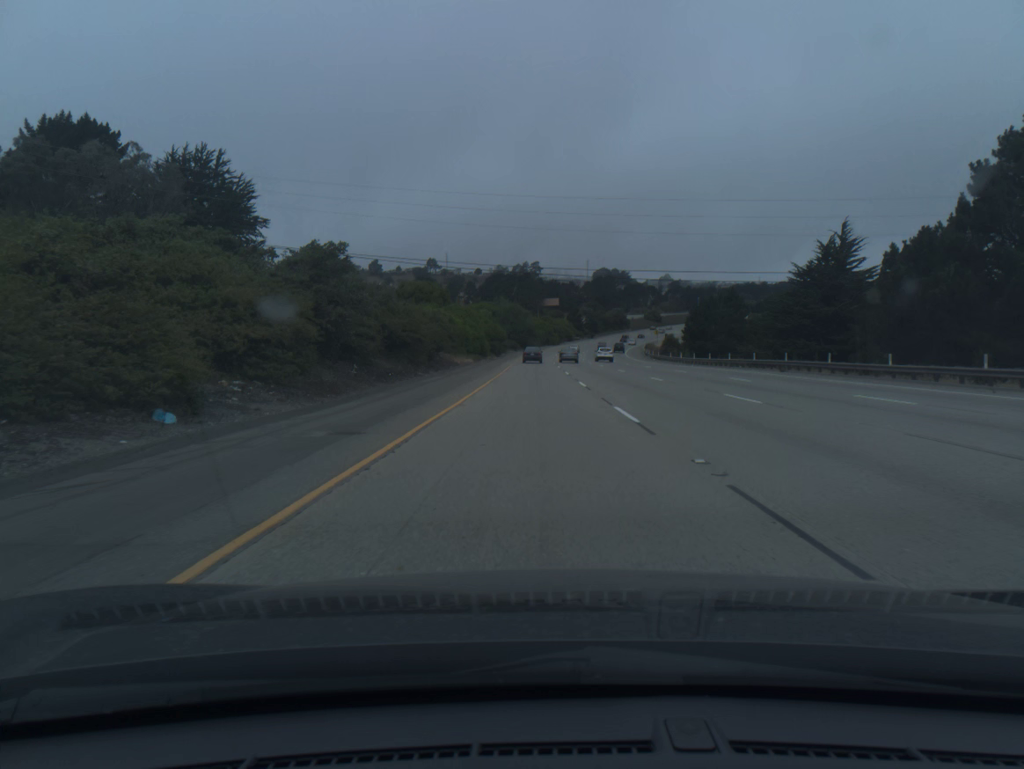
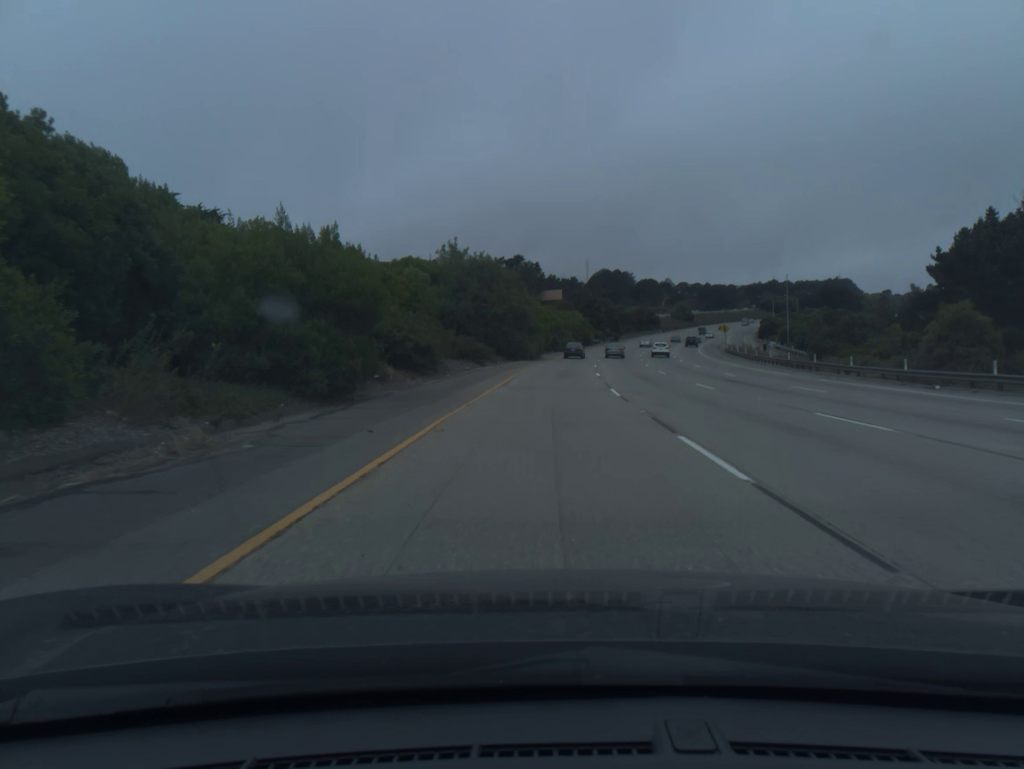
(-0.4, +79.5) m; 0°
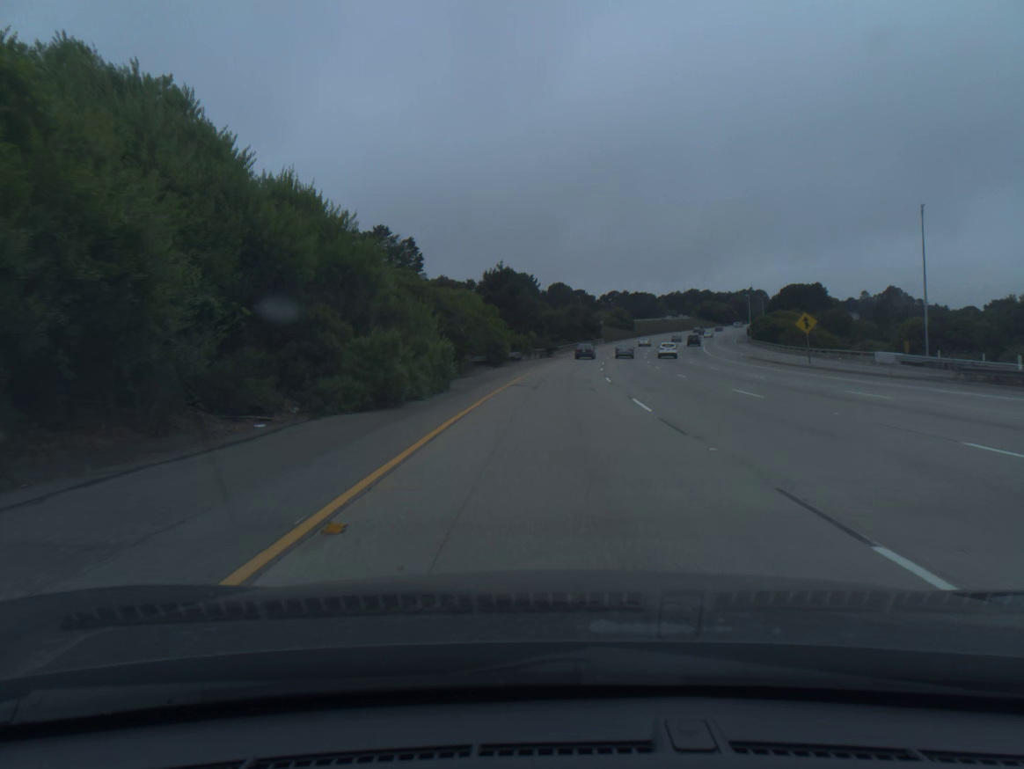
(+4.4, +79.0) m; +7°
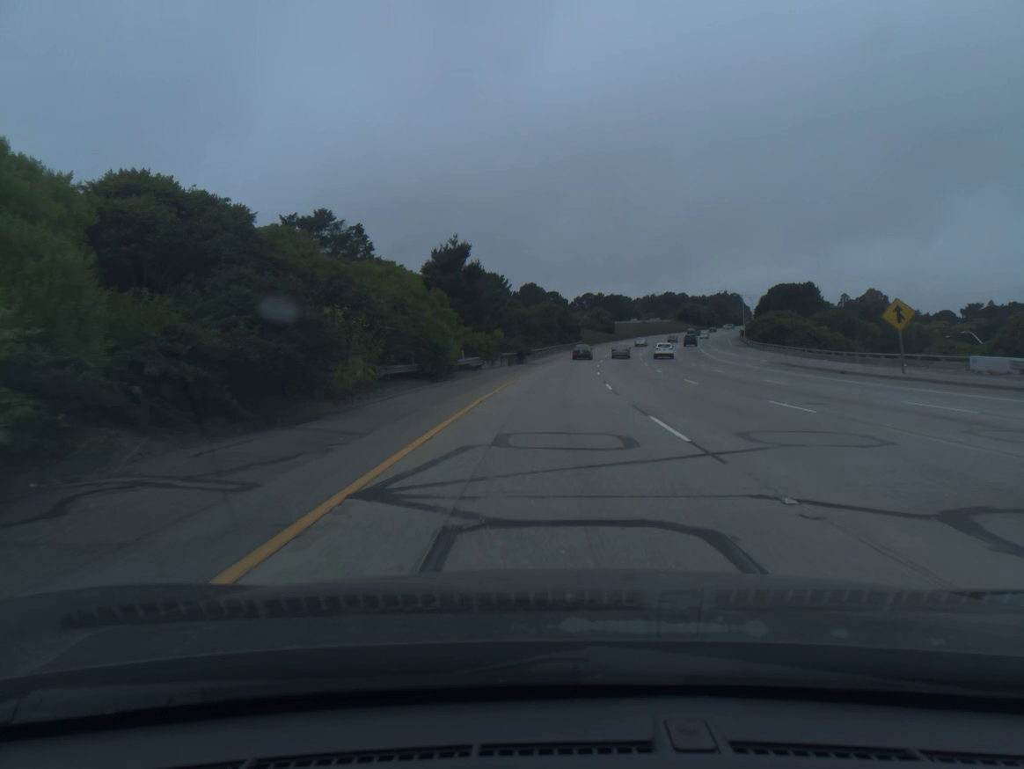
(+0.4, +19.7) m; +2°
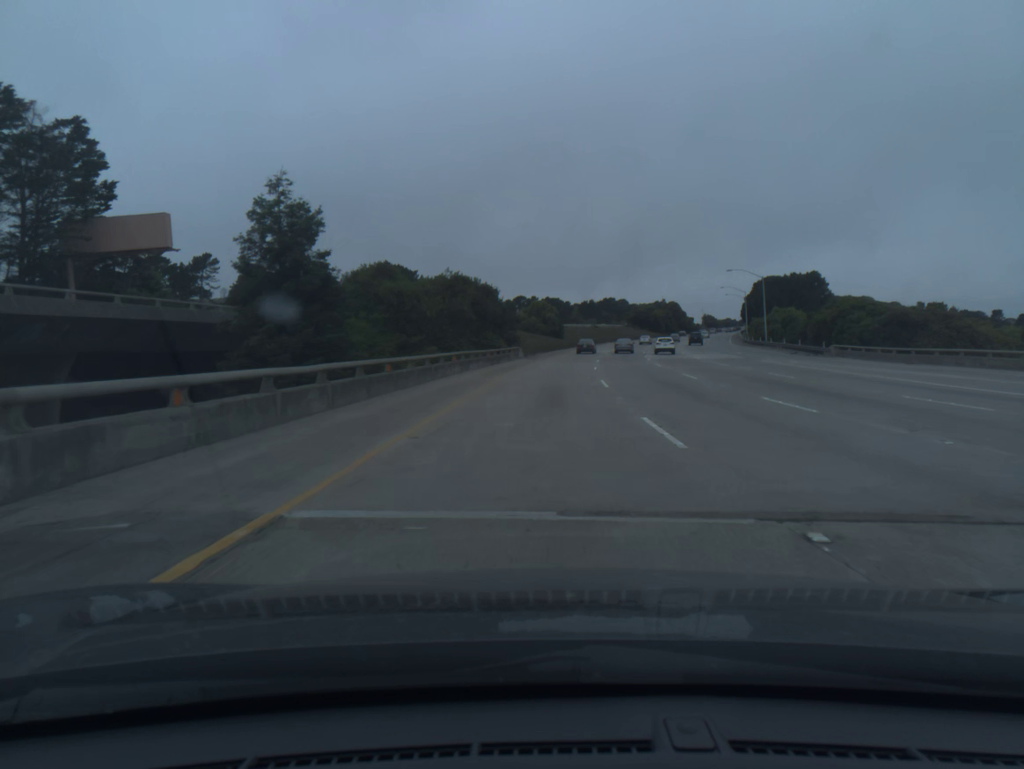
(+2.8, +58.9) m; +5°
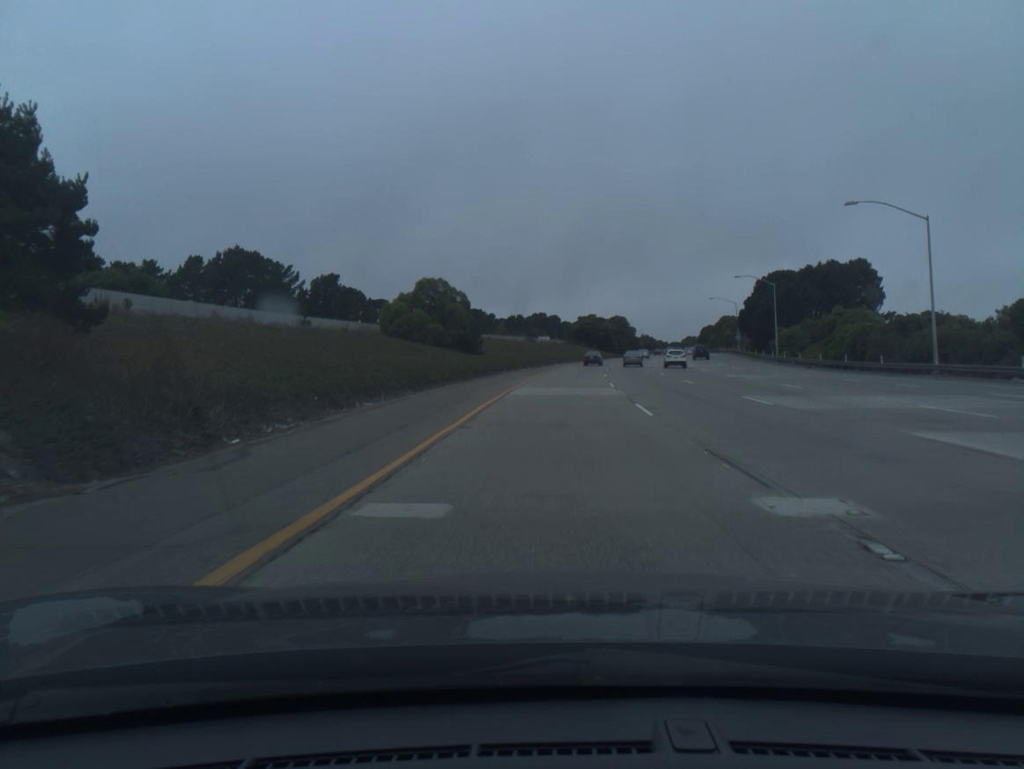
(+2.5, +58.9) m; +5°
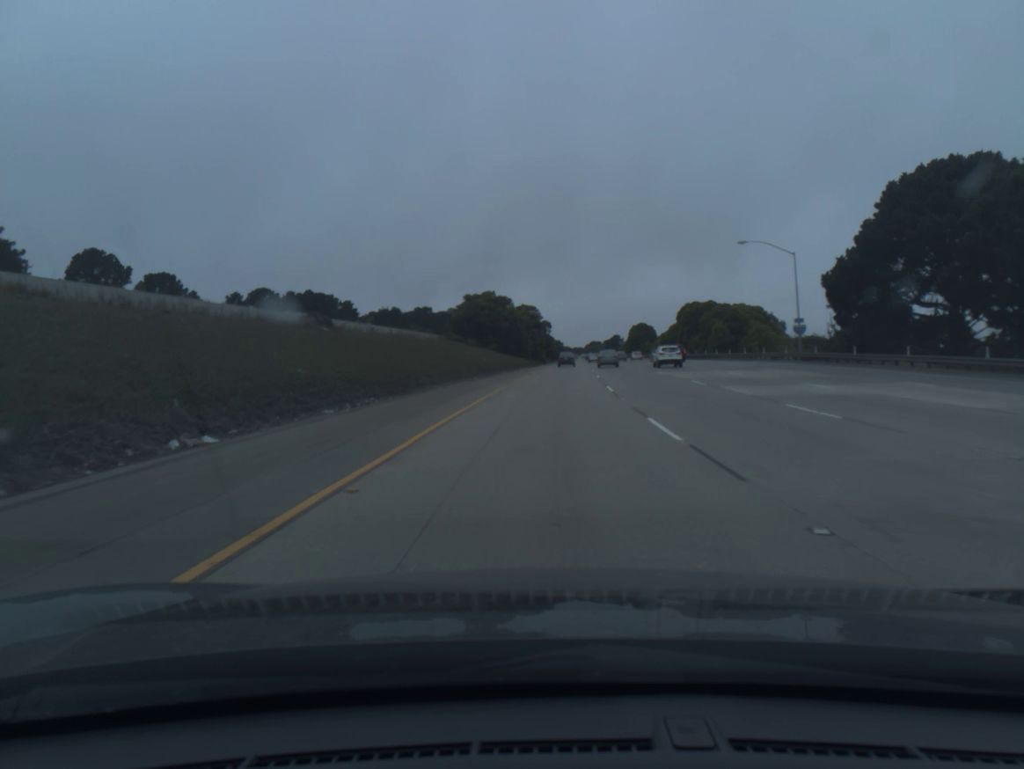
(+5.7, +78.8) m; +8°
